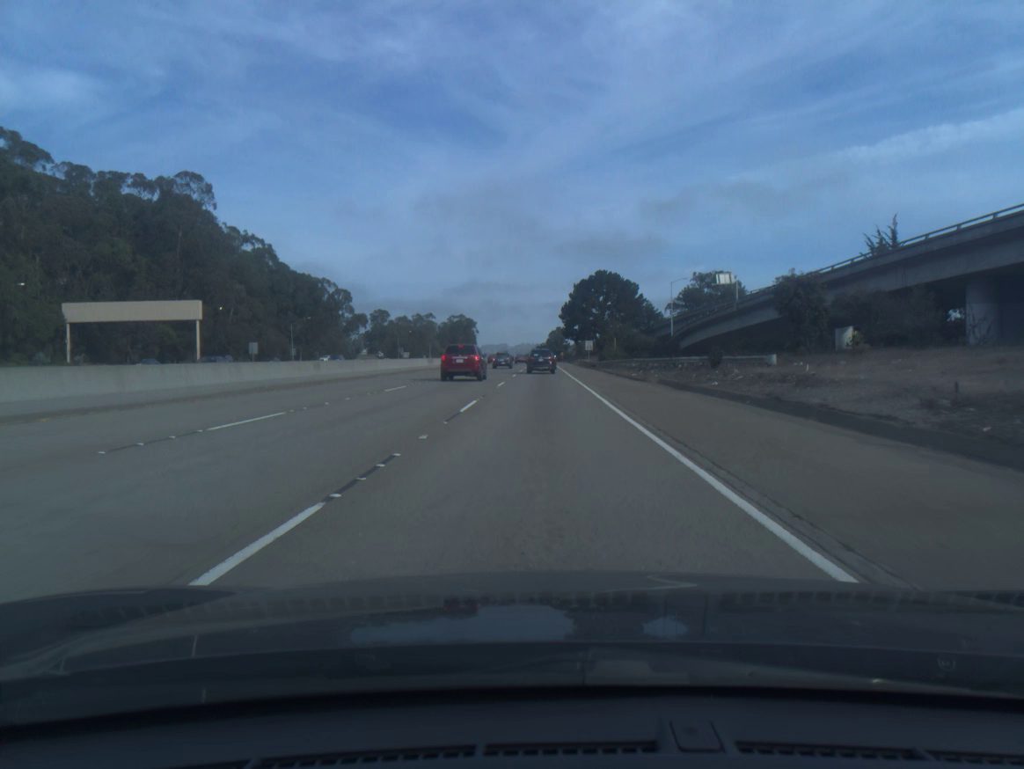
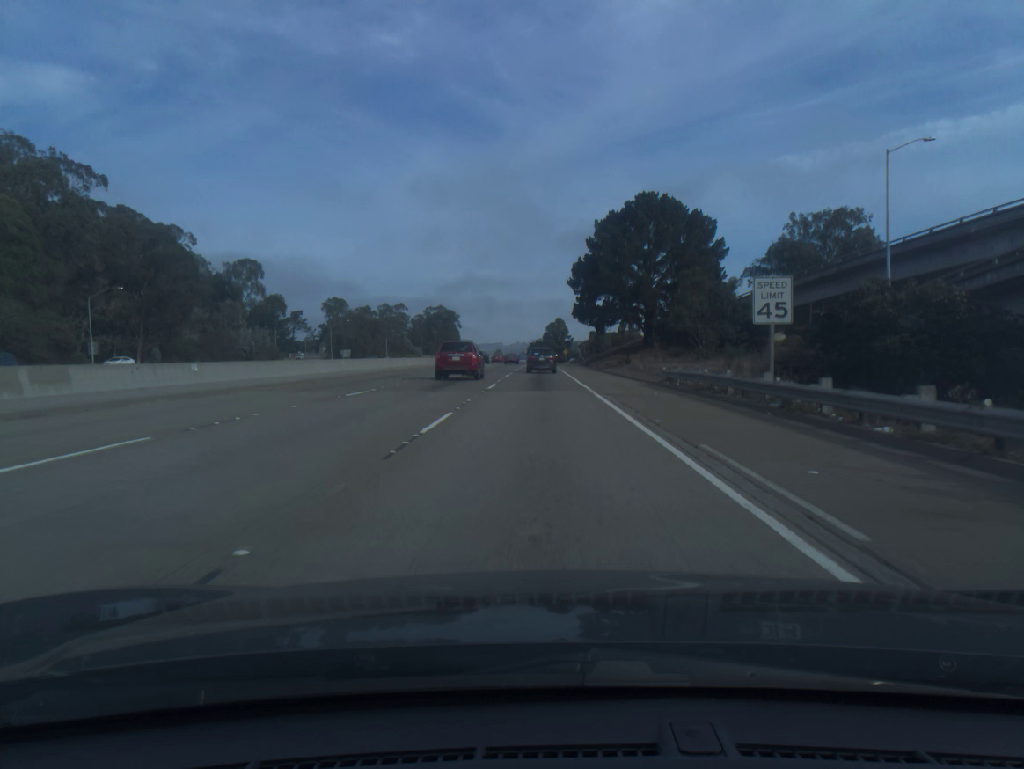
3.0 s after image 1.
(+0.3, +77.8) m; 0°
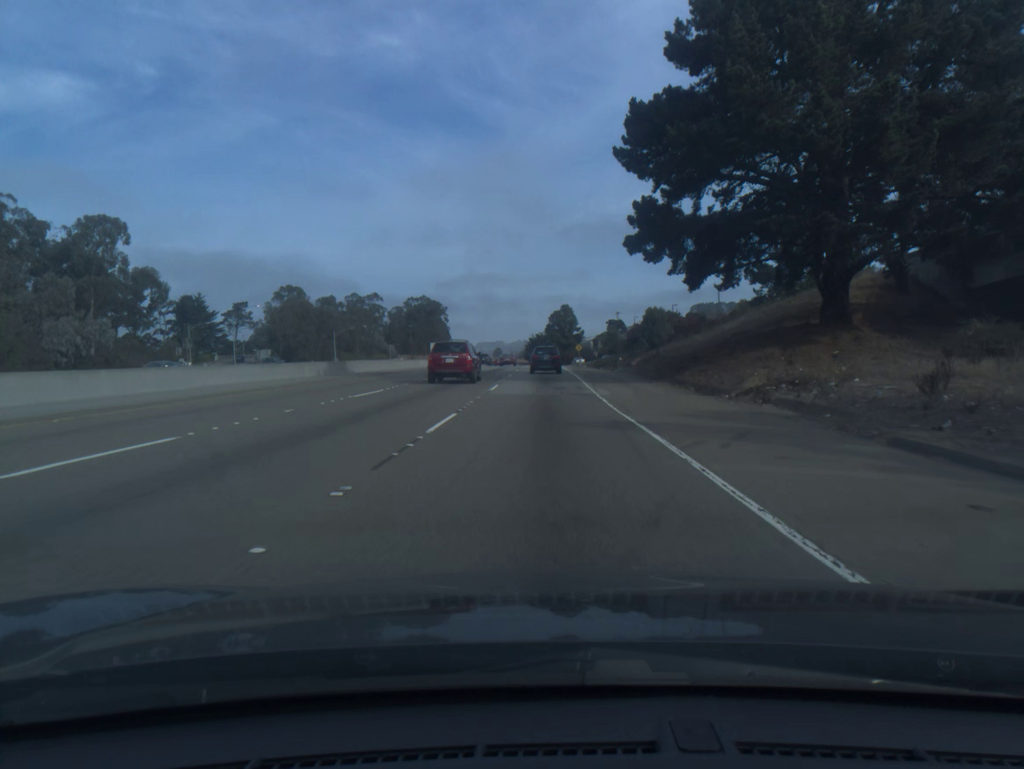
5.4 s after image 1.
(-0.2, +58.8) m; 0°
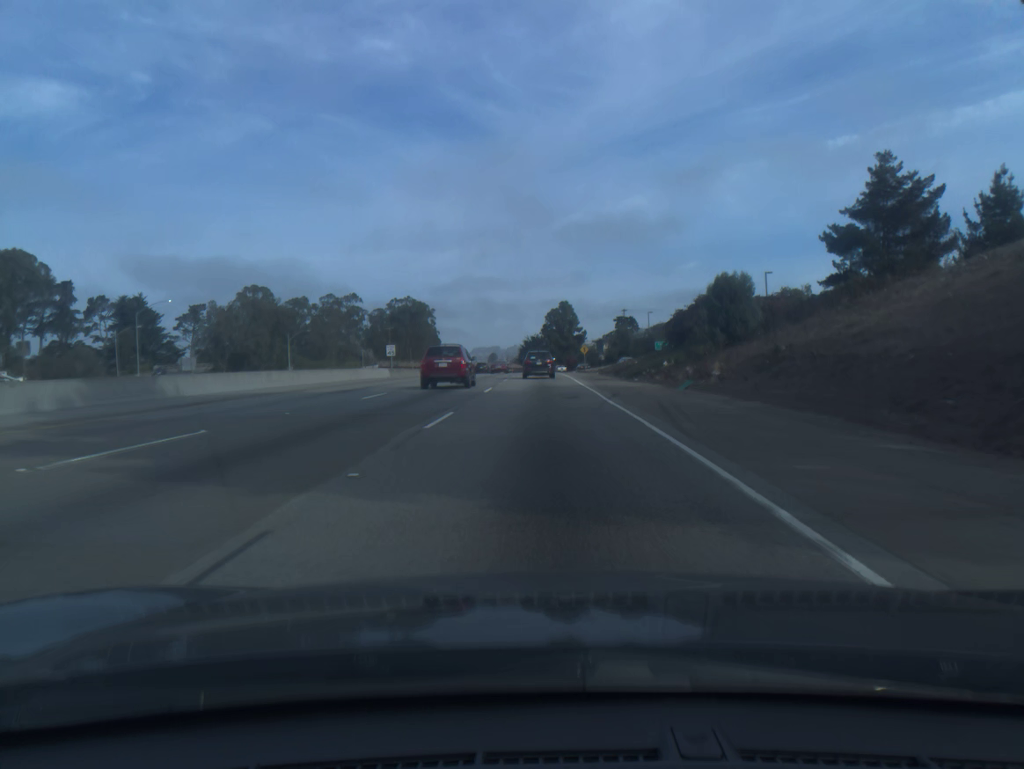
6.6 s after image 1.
(0.0, +28.4) m; 0°
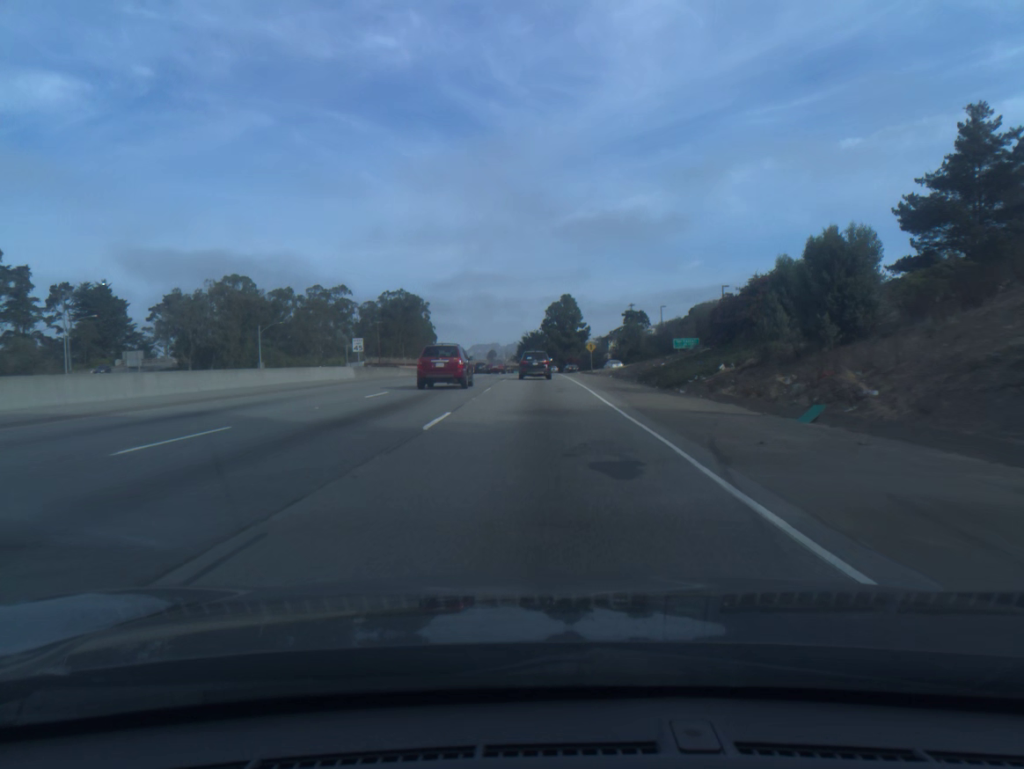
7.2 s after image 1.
(0.0, +14.0) m; 0°
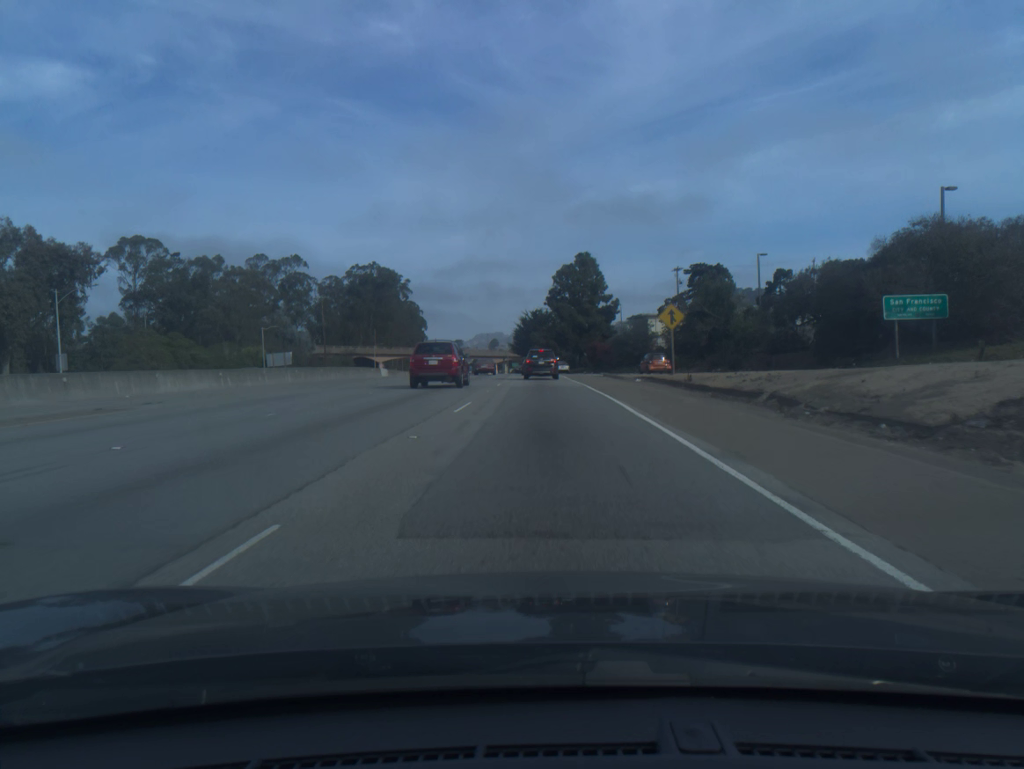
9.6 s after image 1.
(-0.3, +54.8) m; 0°
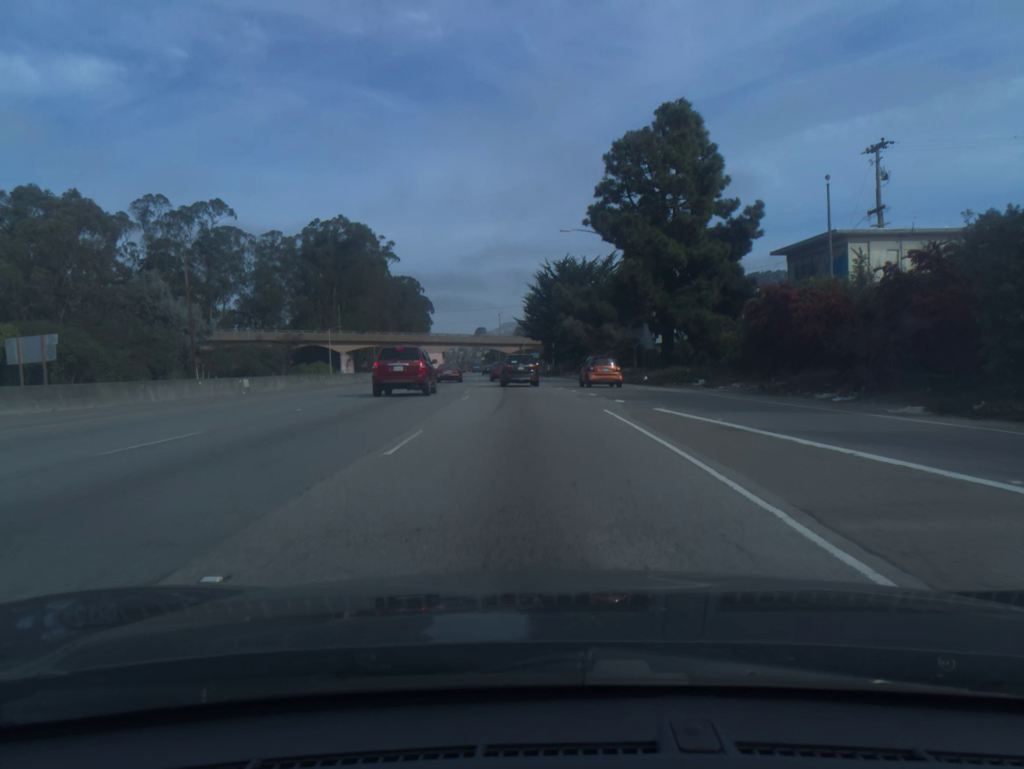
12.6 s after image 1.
(-0.6, +65.7) m; -2°
